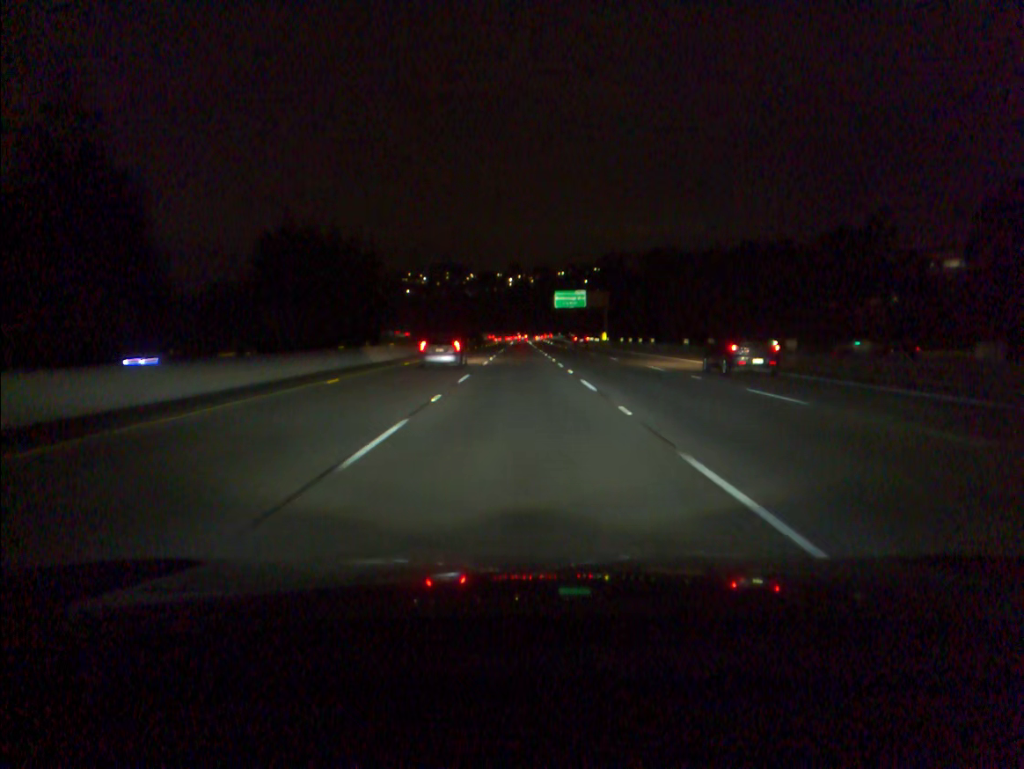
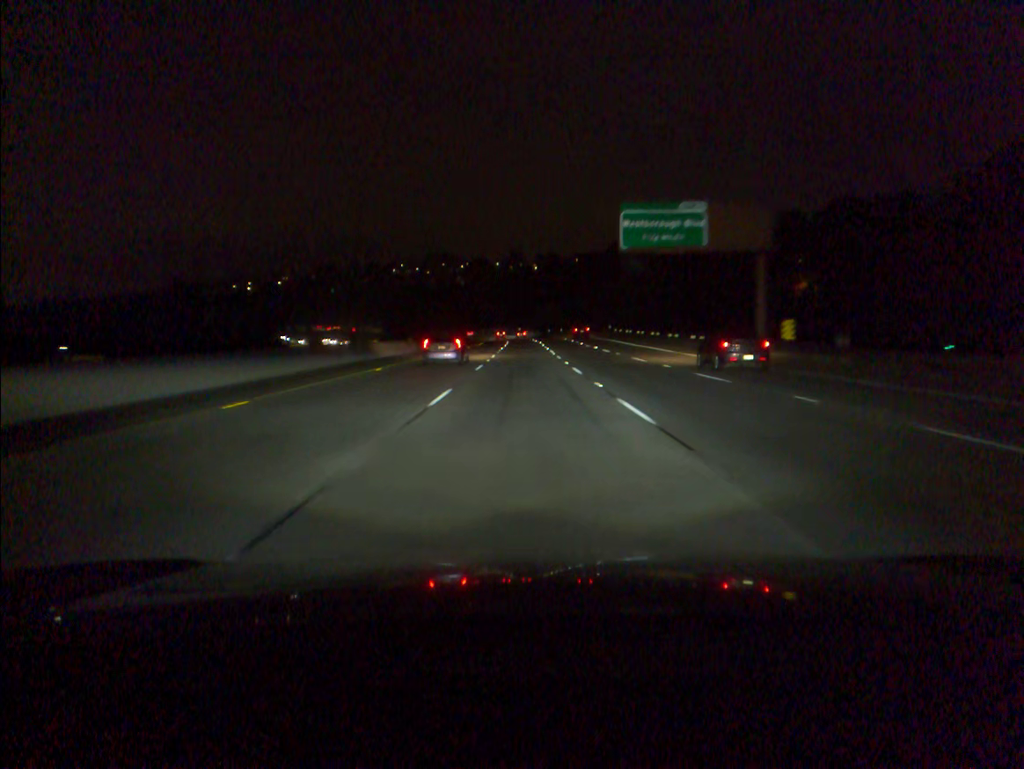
(-0.2, +81.0) m; 0°
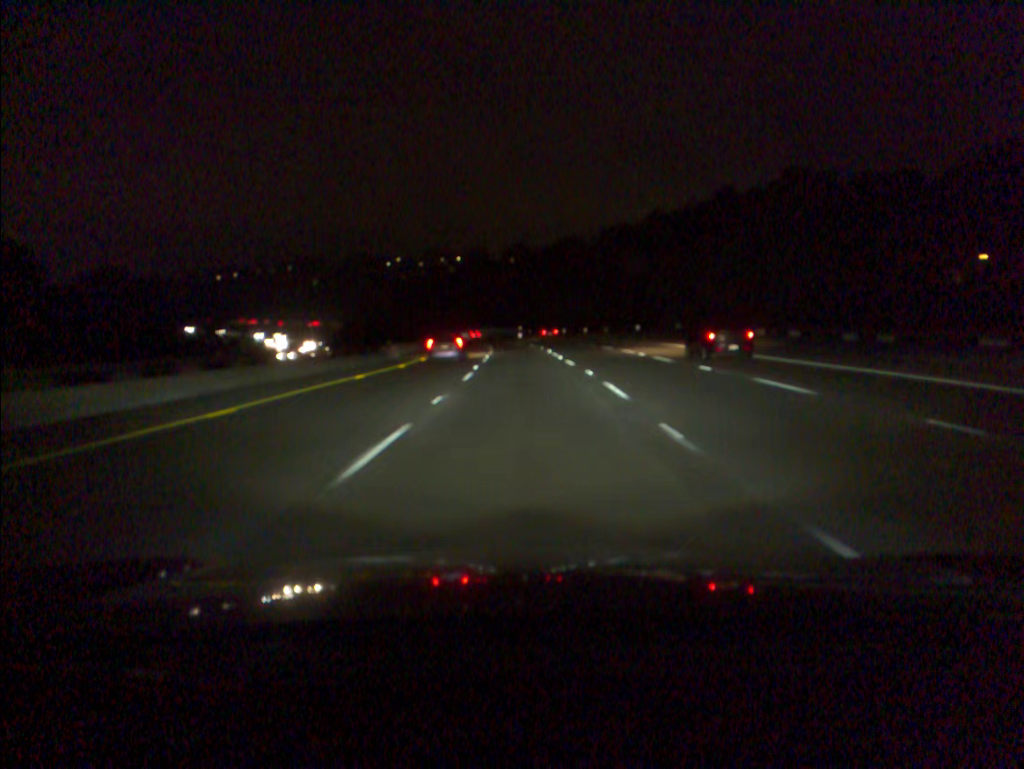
(0.0, +64.2) m; 0°
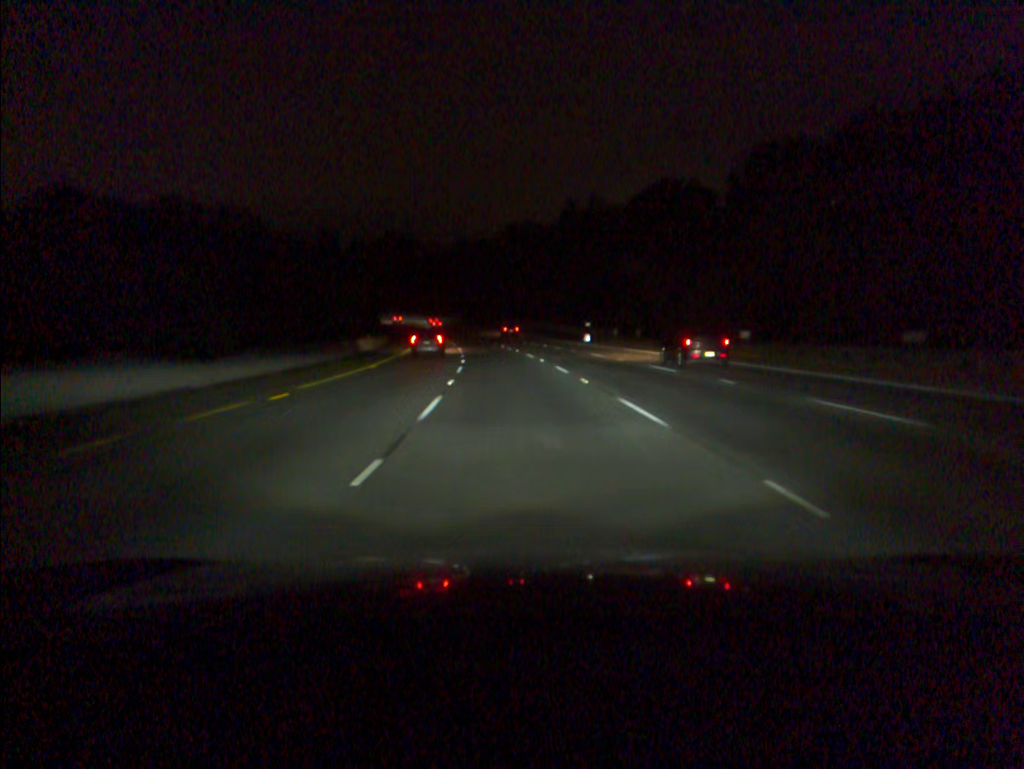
(-2.0, +80.4) m; -4°
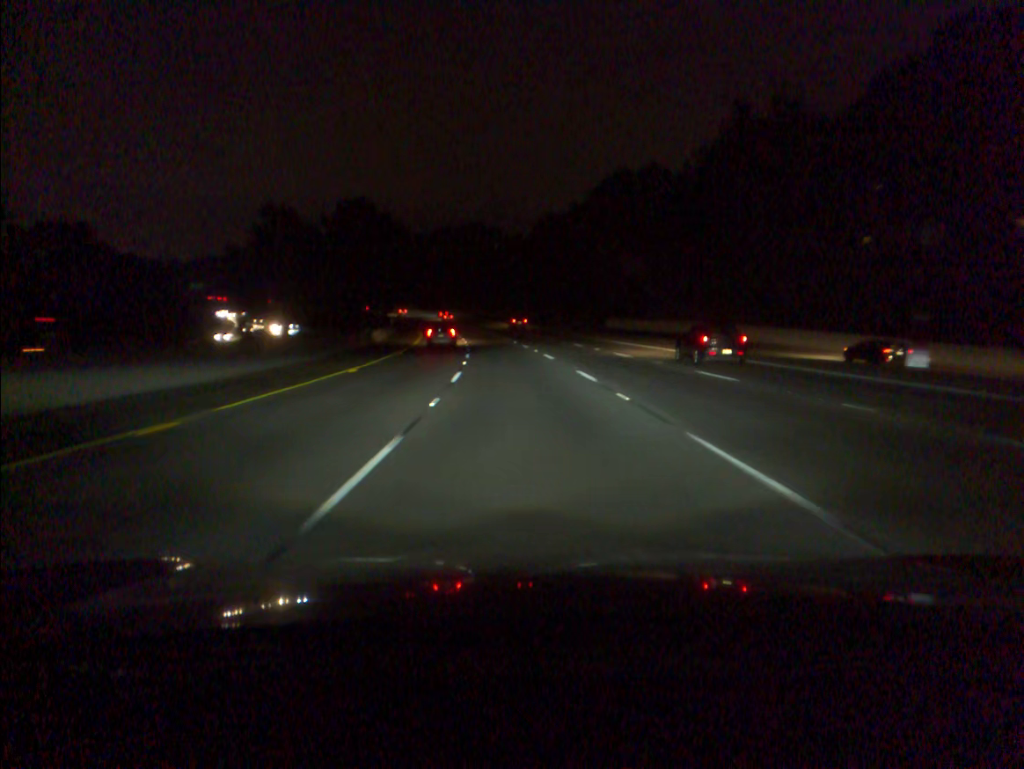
(-3.7, +64.7) m; -6°
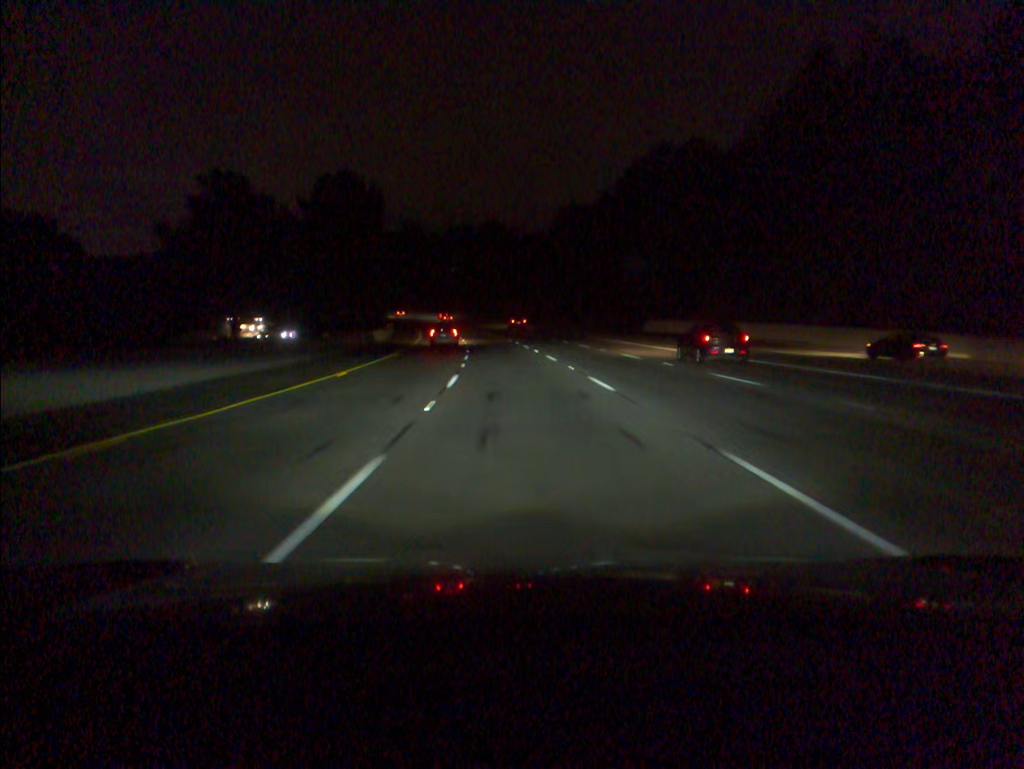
(-0.2, +16.2) m; -1°
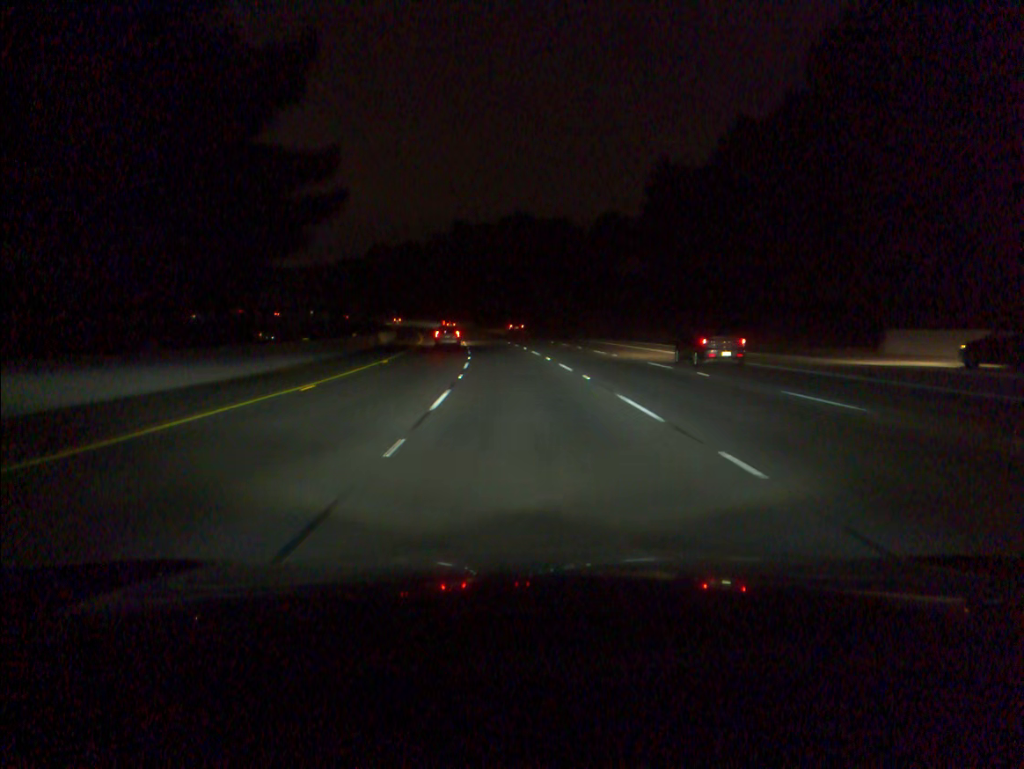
(-1.9, +48.4) m; -4°
